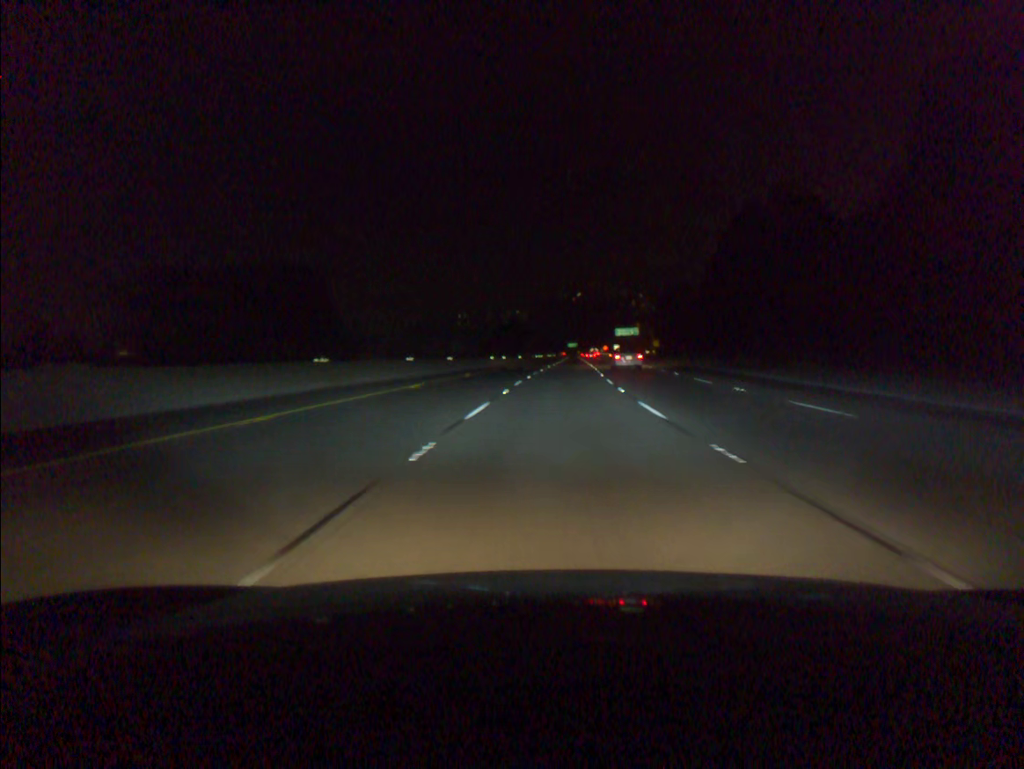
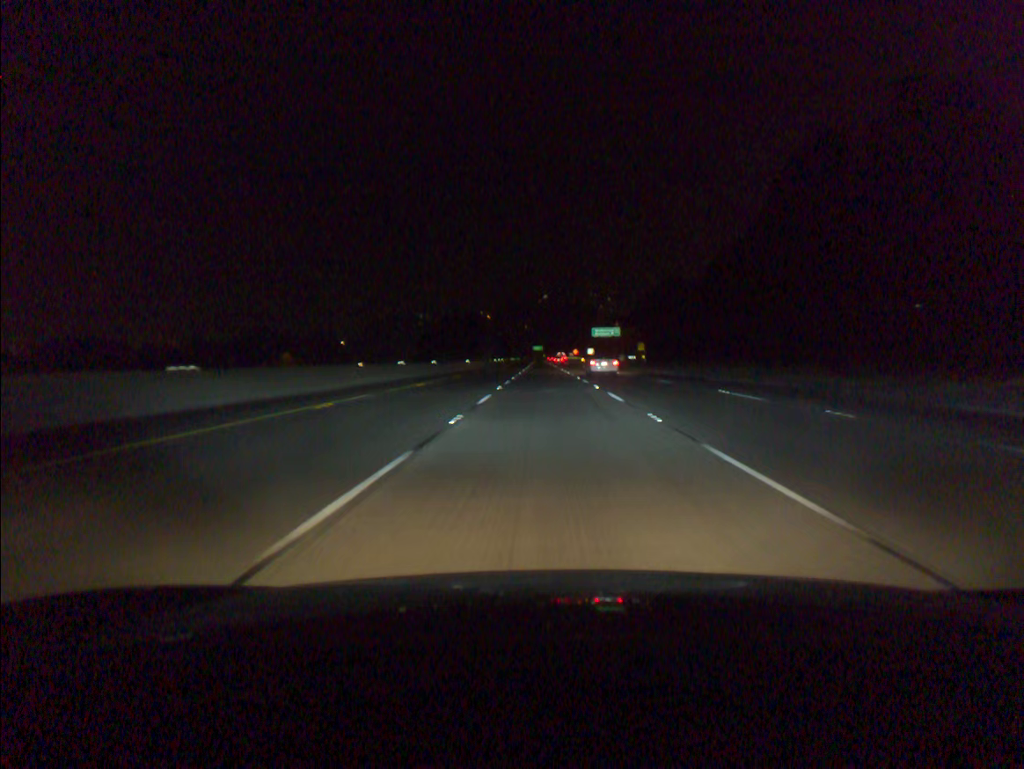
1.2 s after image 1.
(+1.0, +38.6) m; +3°
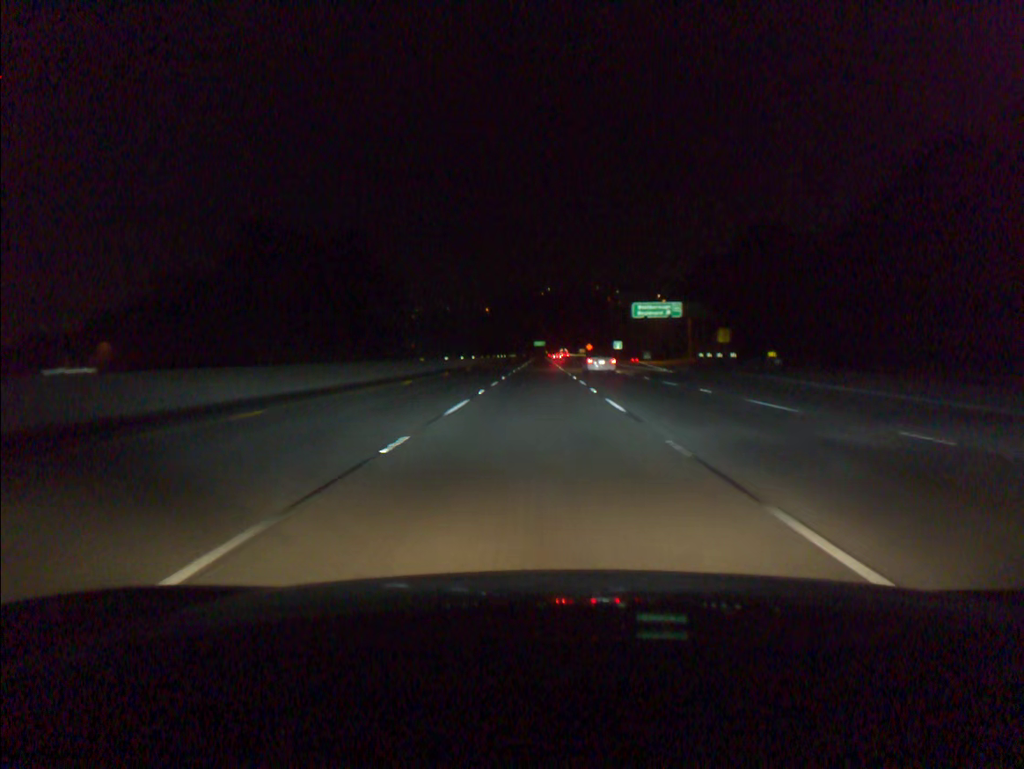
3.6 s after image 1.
(+0.4, +77.1) m; 0°
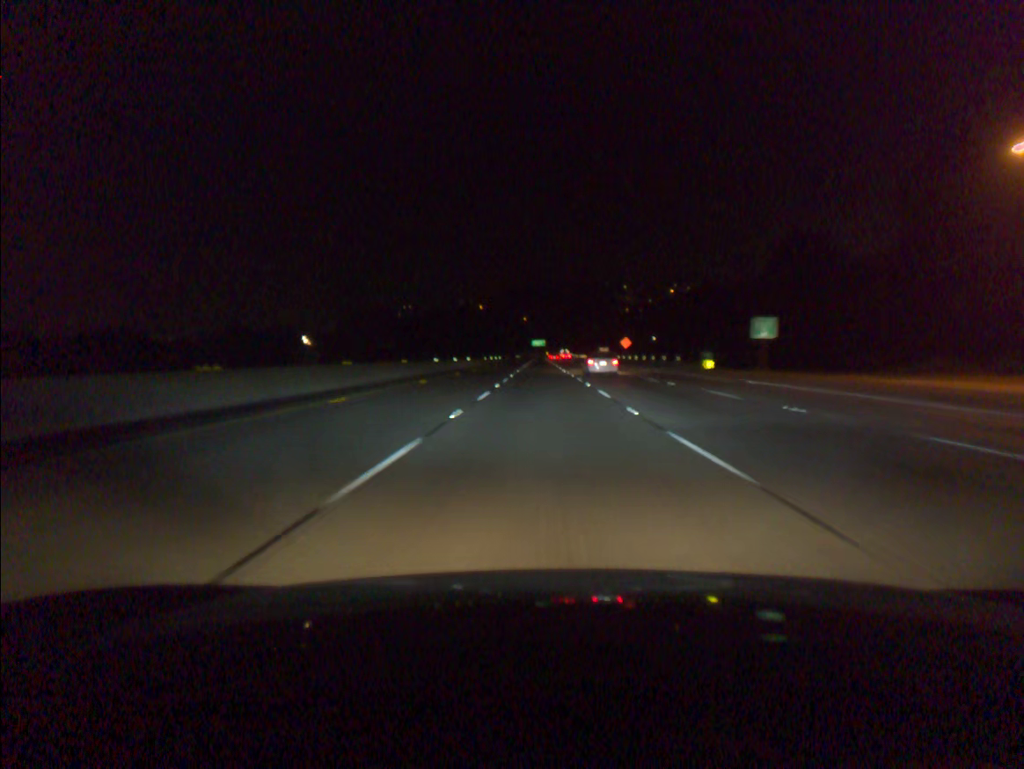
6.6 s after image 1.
(-0.3, +96.4) m; 0°
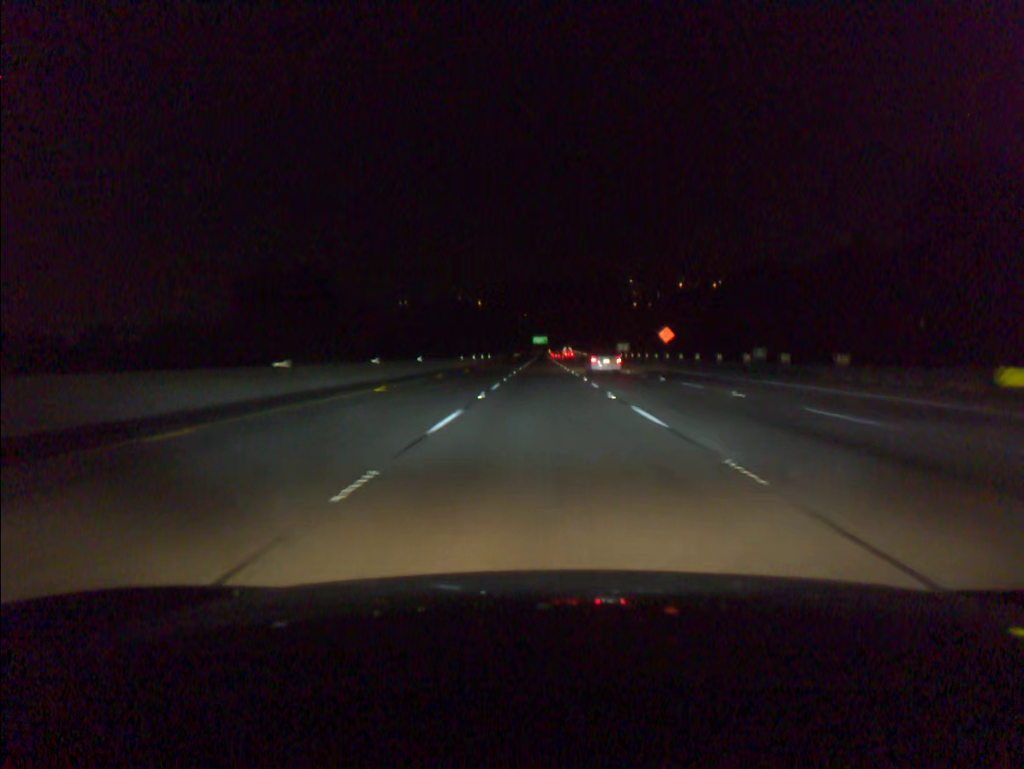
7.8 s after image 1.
(-0.1, +38.6) m; 0°
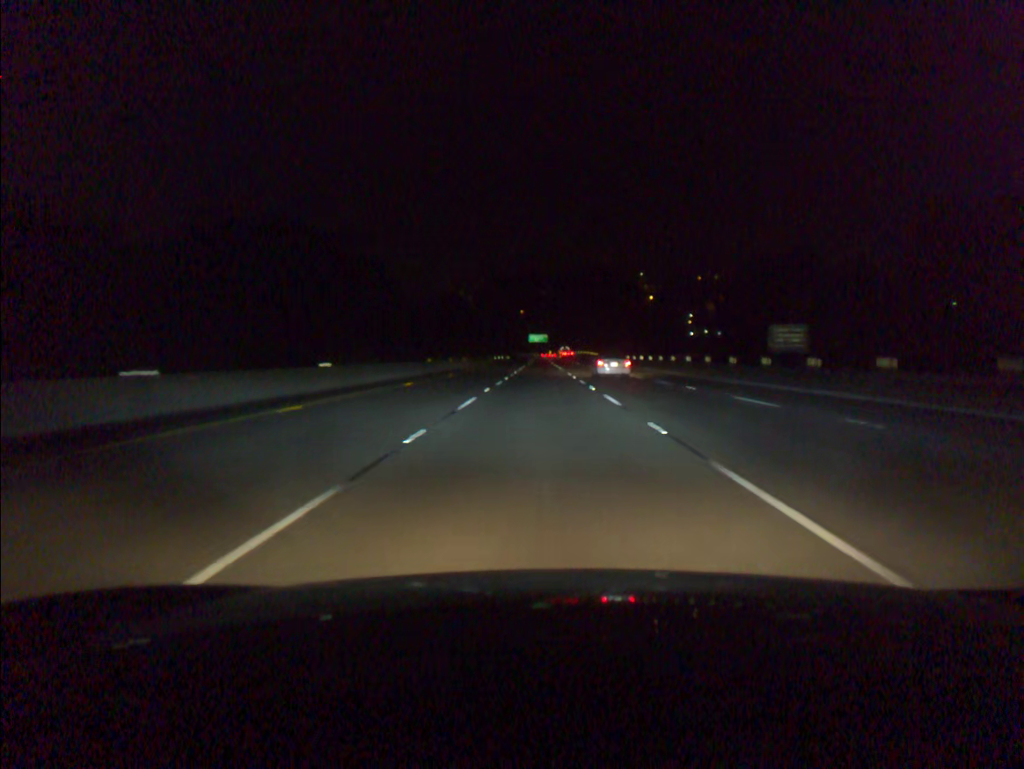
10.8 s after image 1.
(+0.2, +96.5) m; 0°
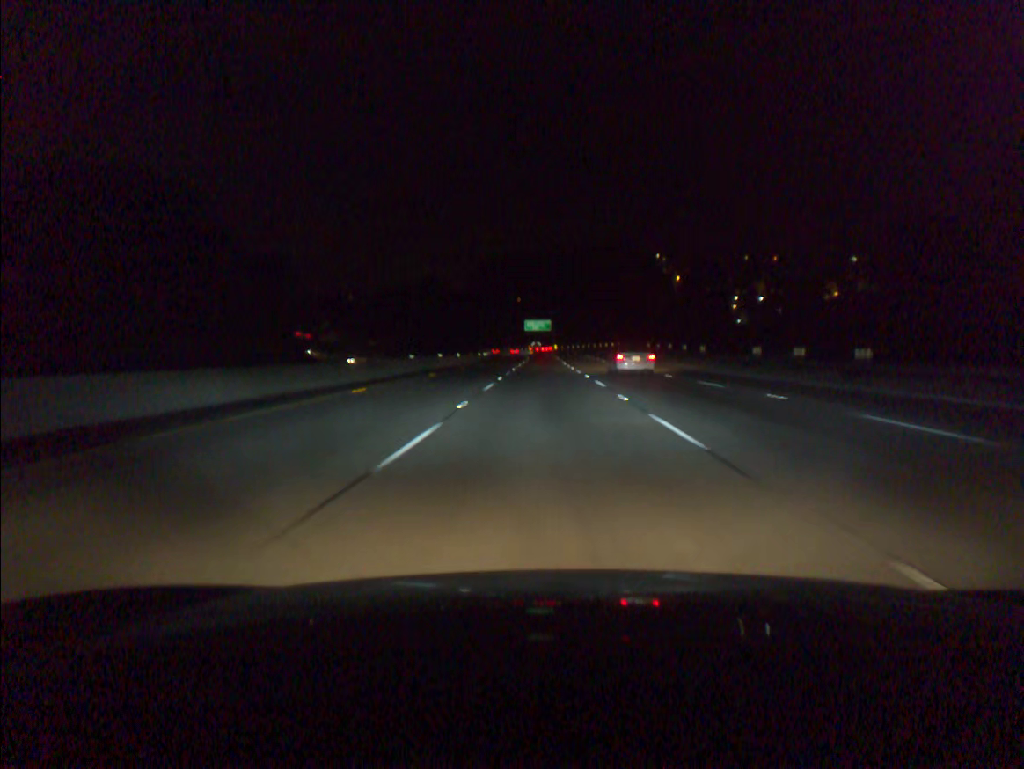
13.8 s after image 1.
(-0.1, +96.5) m; 0°
